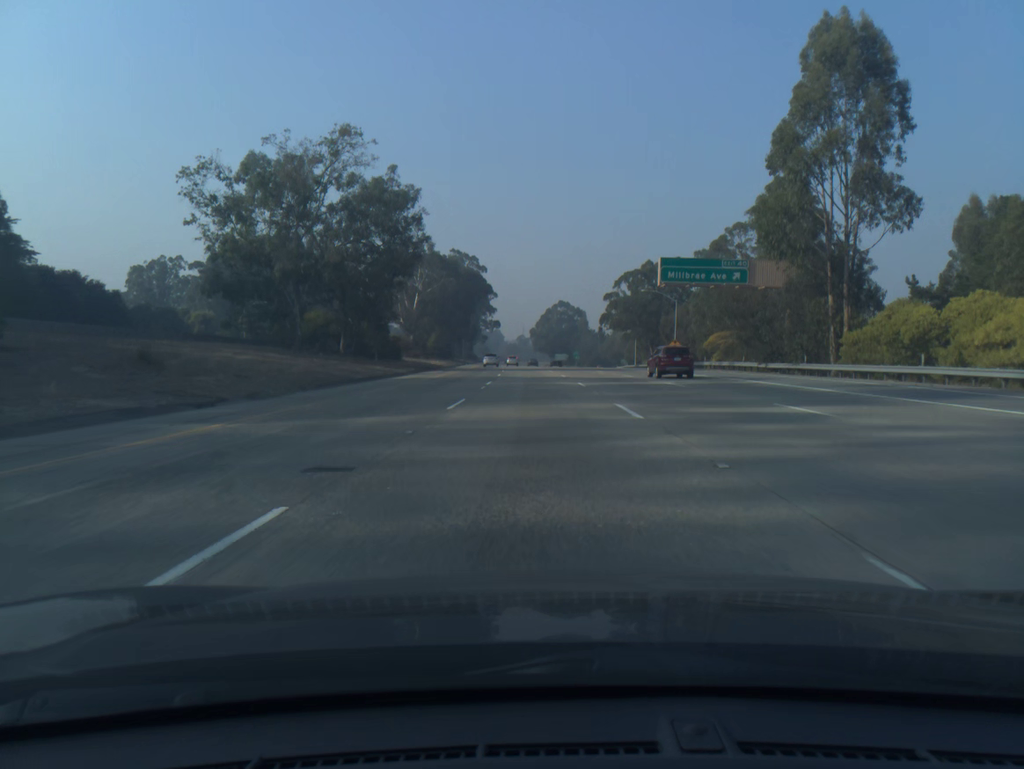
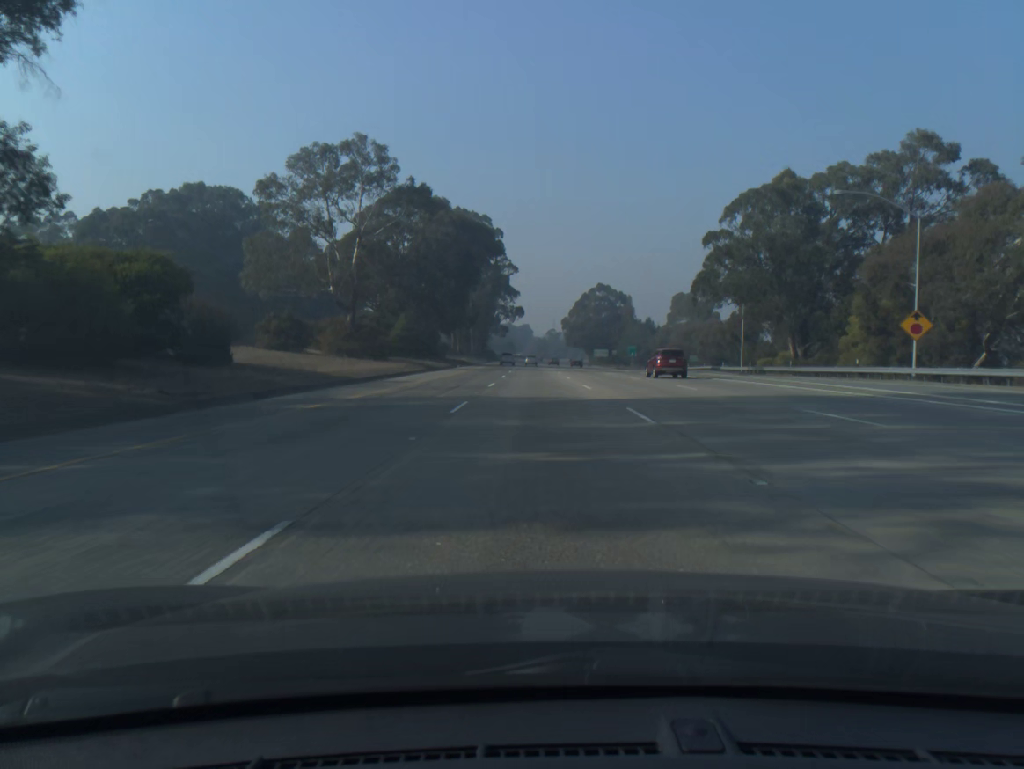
(-1.2, +59.4) m; -2°
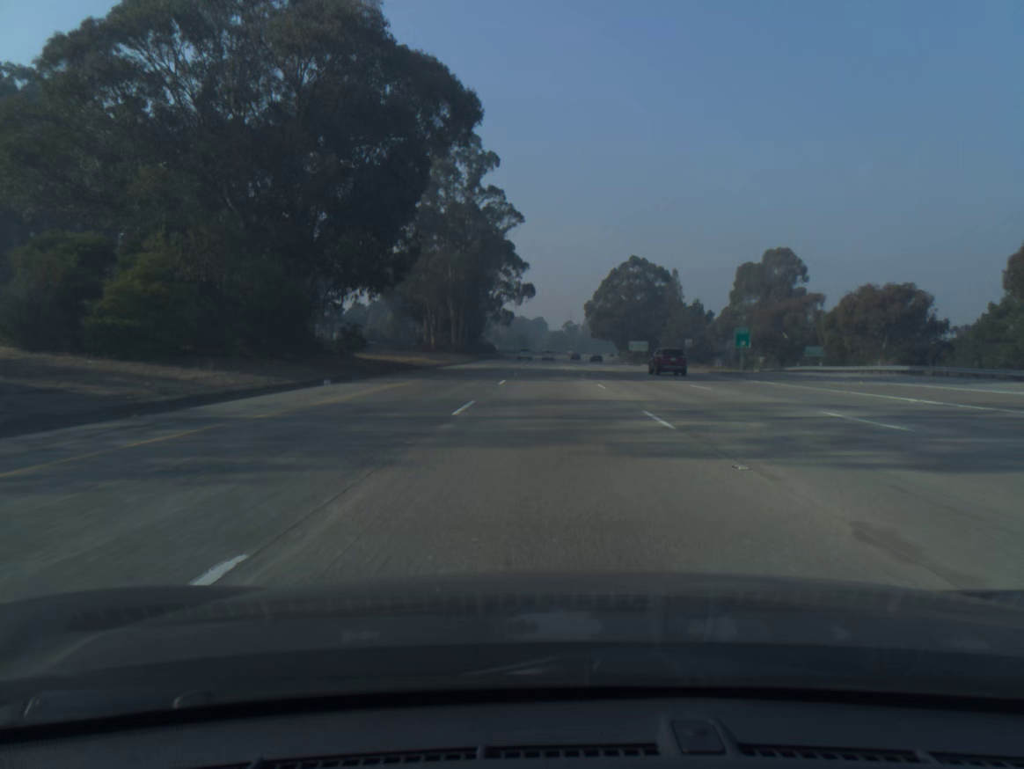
(-0.8, +59.5) m; -1°
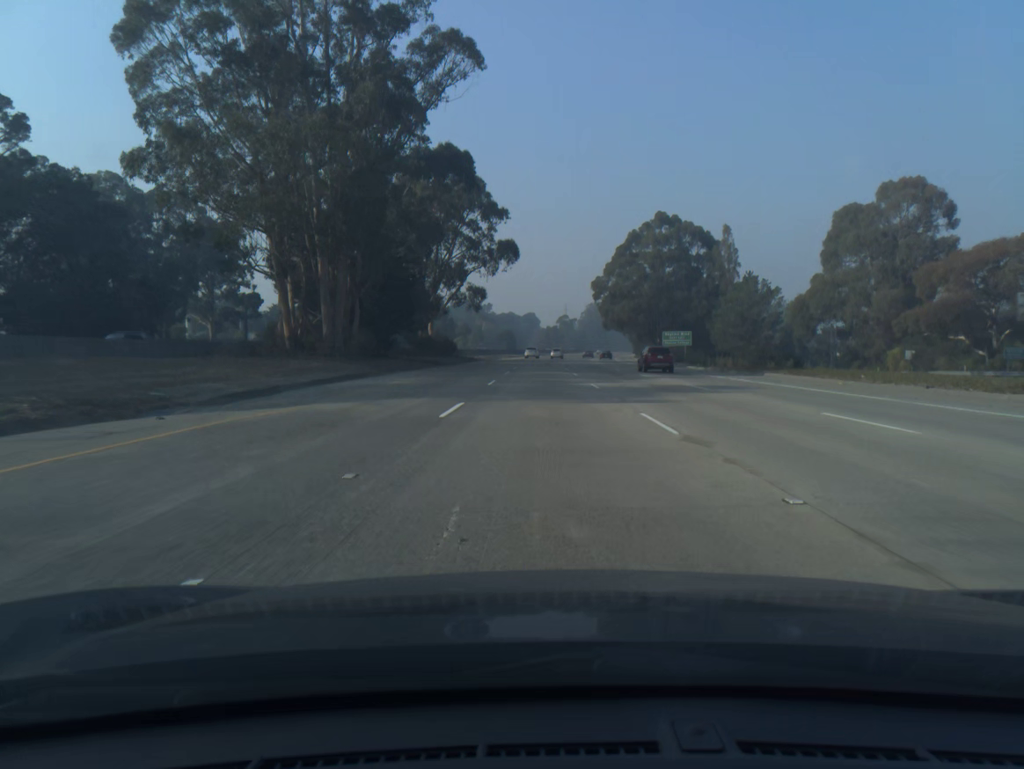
(+0.2, +59.2) m; +1°
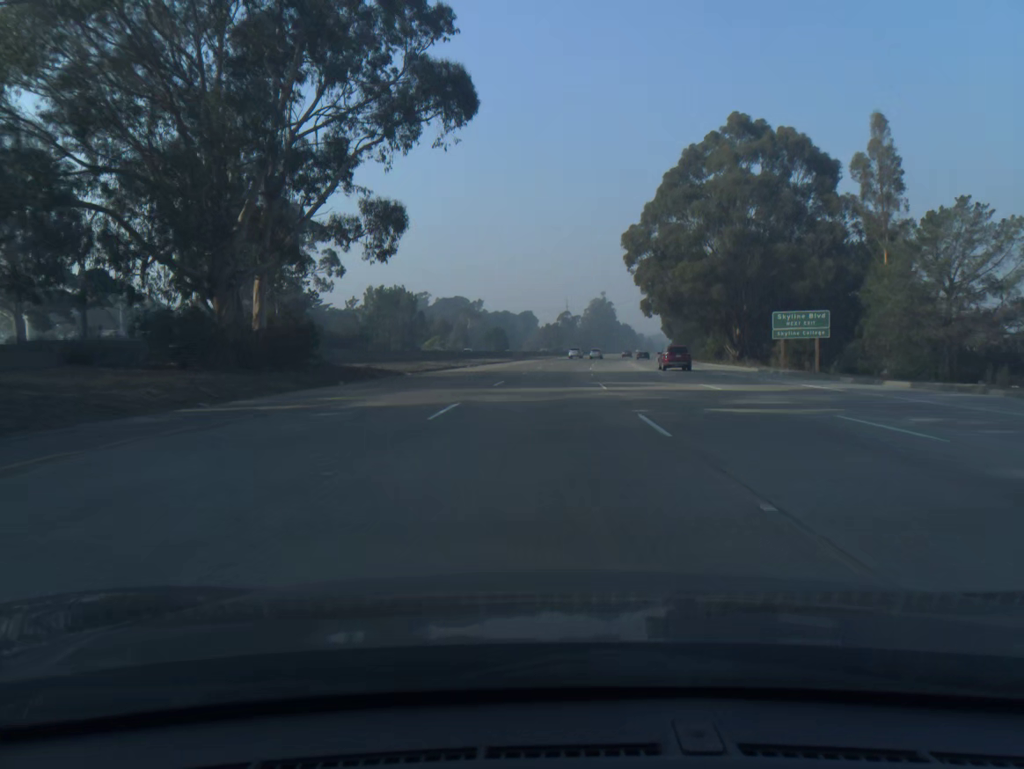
(0.0, +59.0) m; 0°
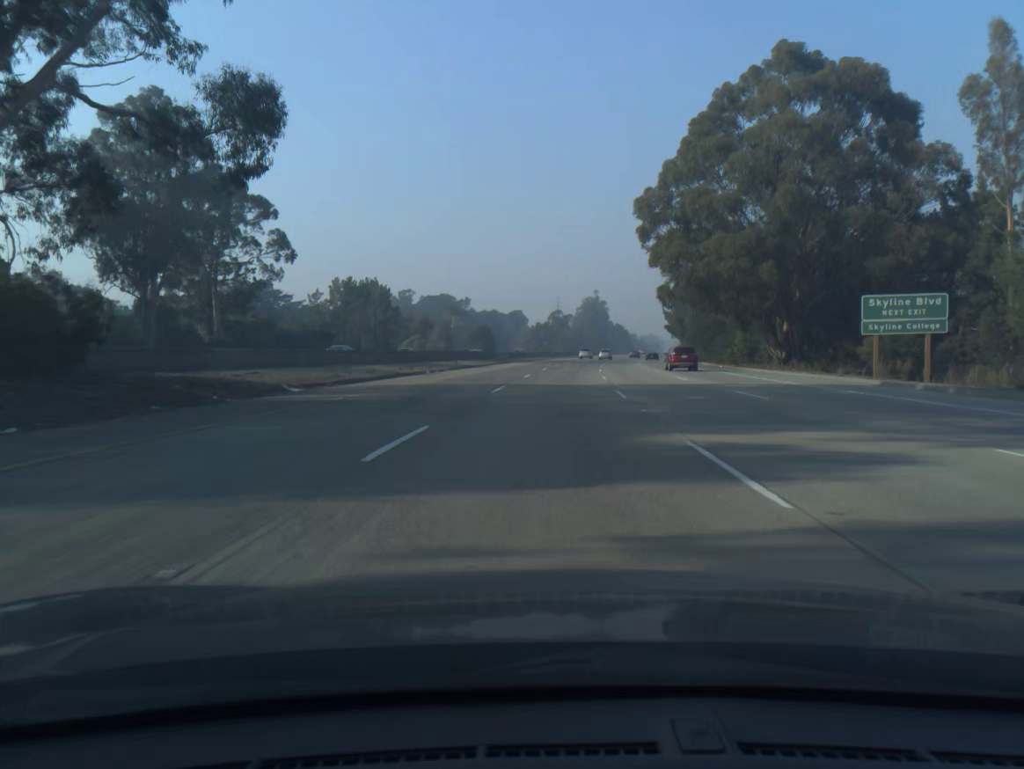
(+0.1, +19.6) m; +1°
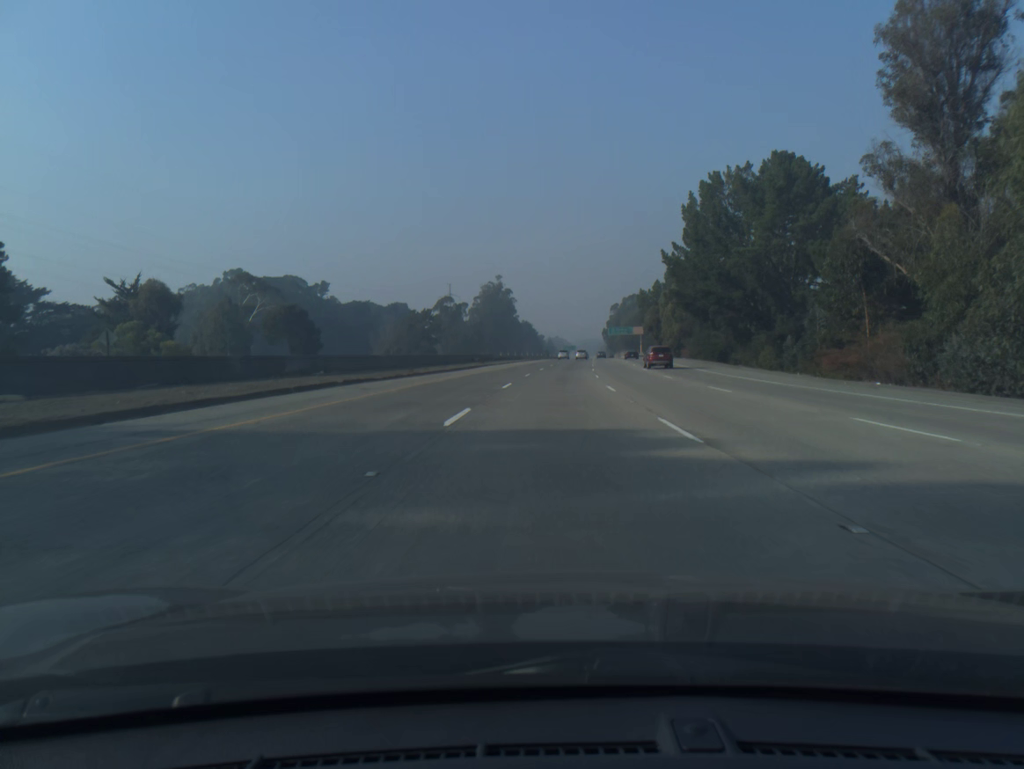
(+5.7, +97.7) m; +7°
